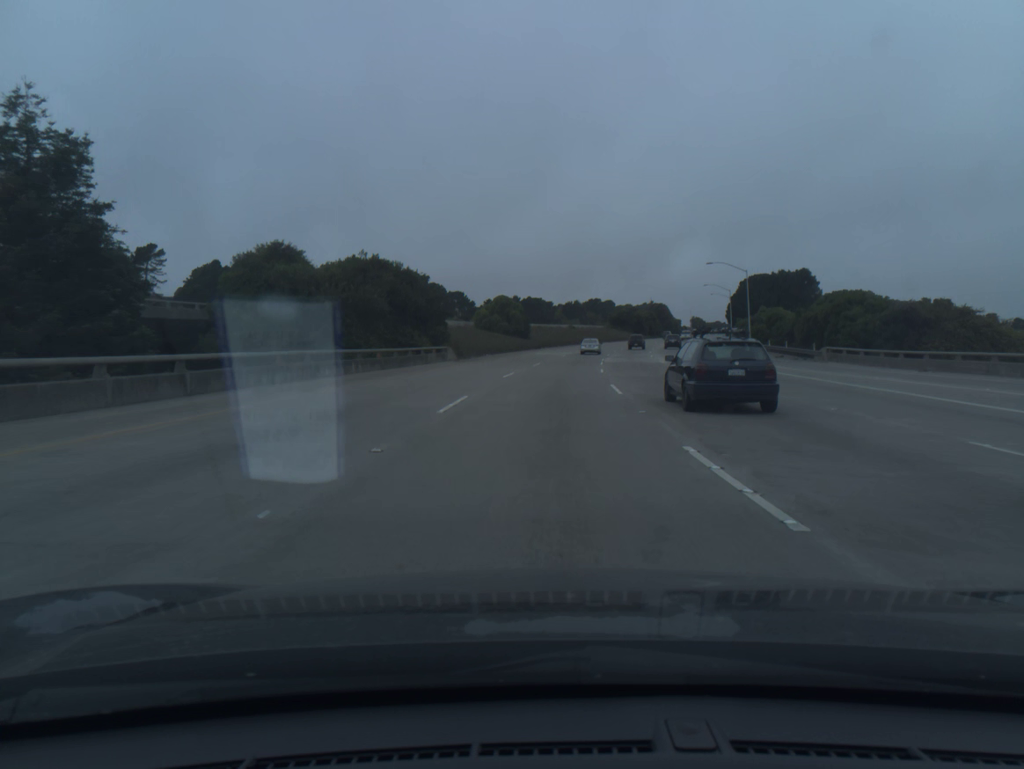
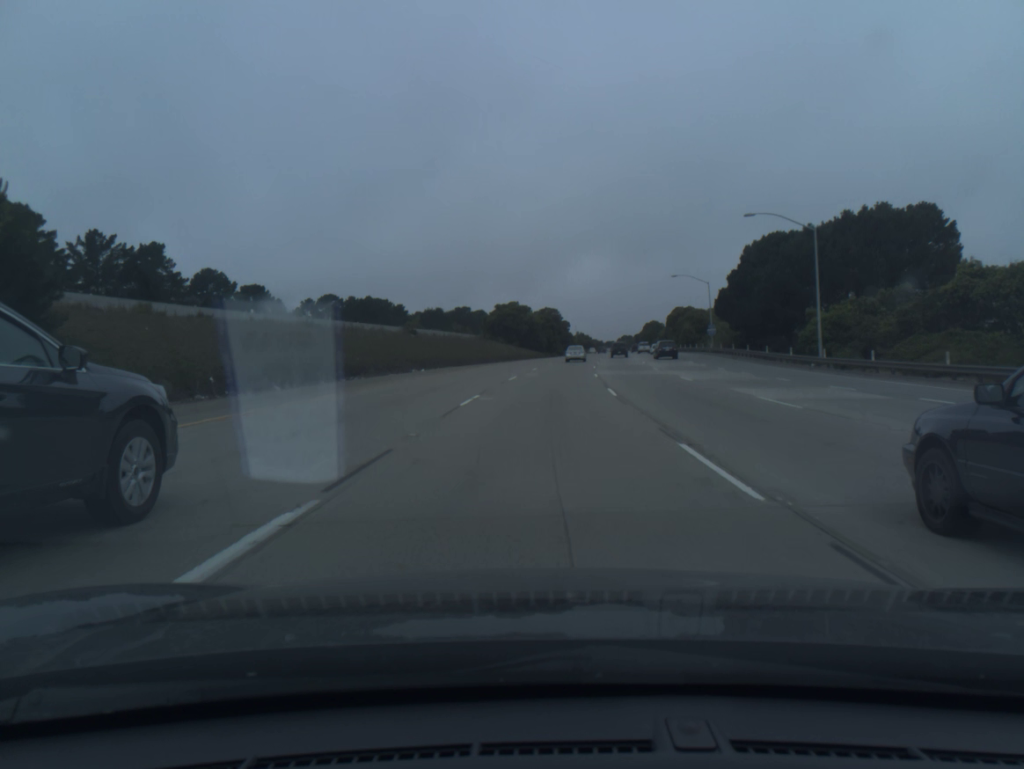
(+7.4, +91.1) m; +10°
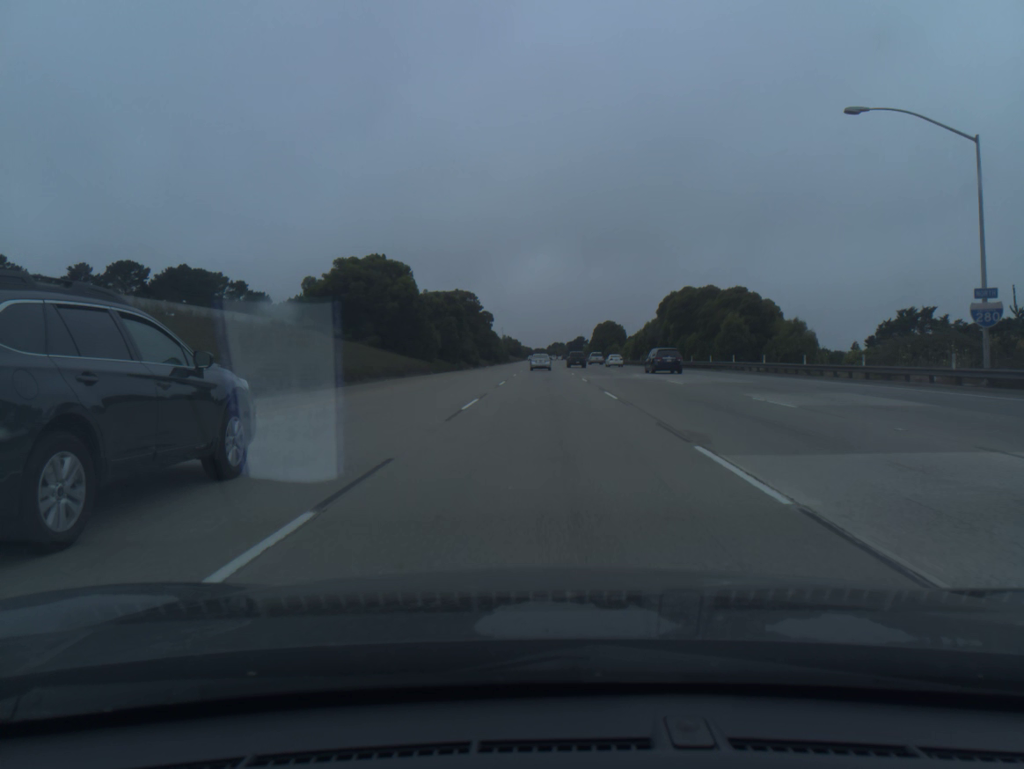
(+3.7, +72.9) m; +5°
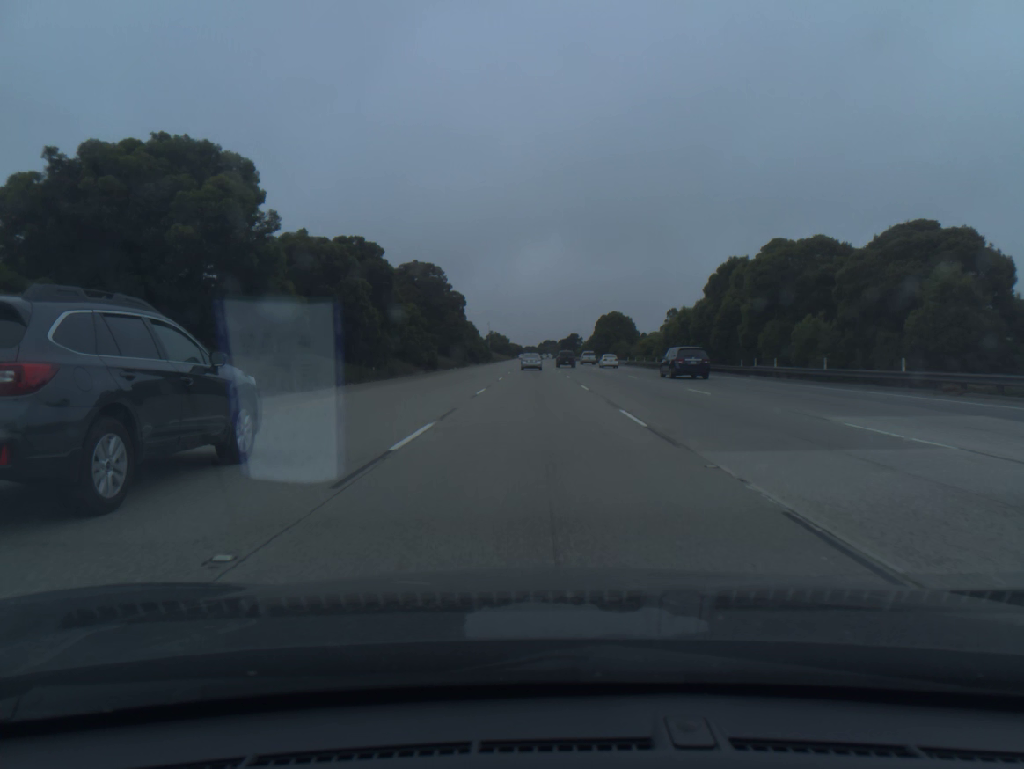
(+0.3, +36.3) m; +1°
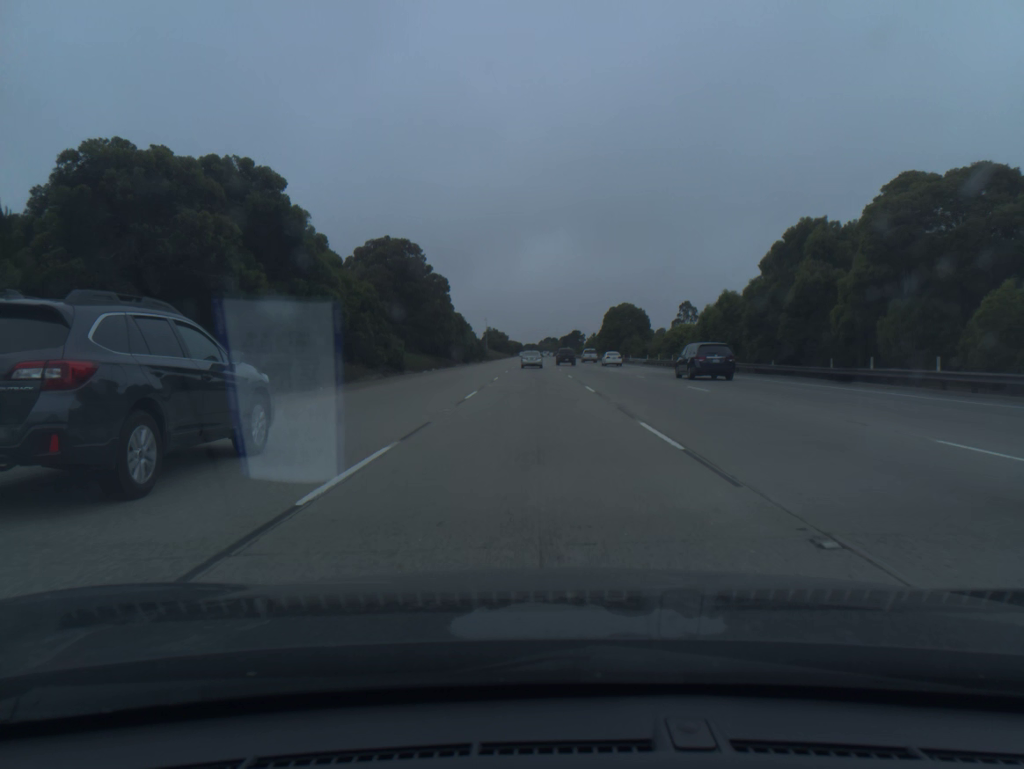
(0.0, +18.1) m; 0°
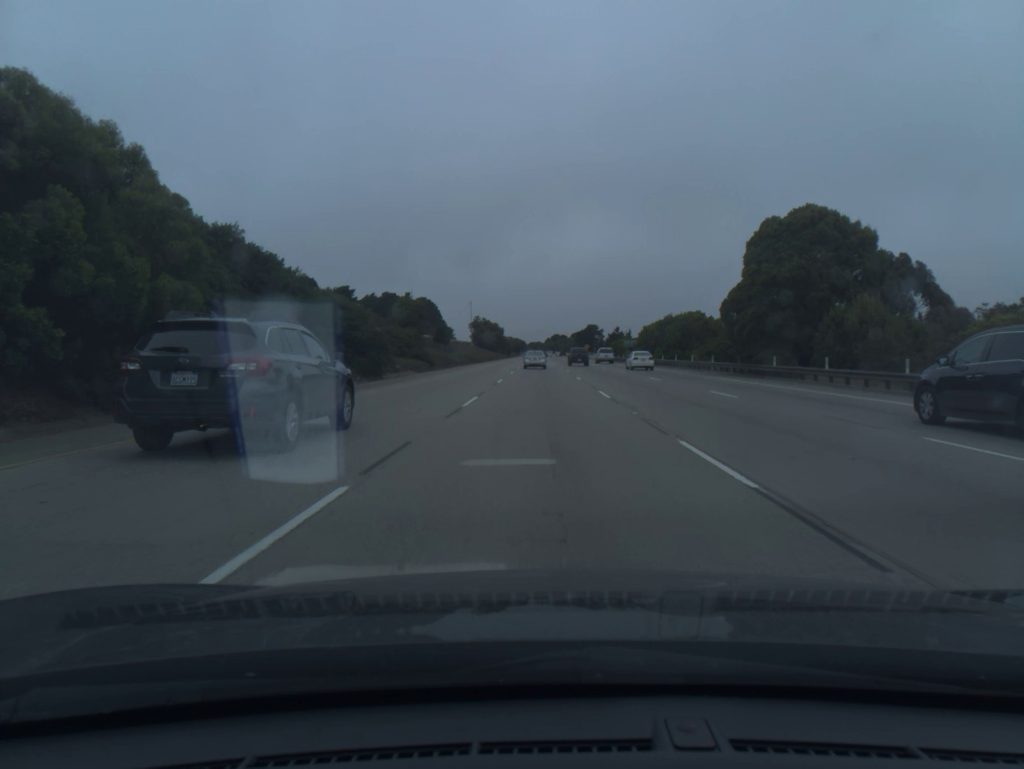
(-0.5, +90.4) m; 0°
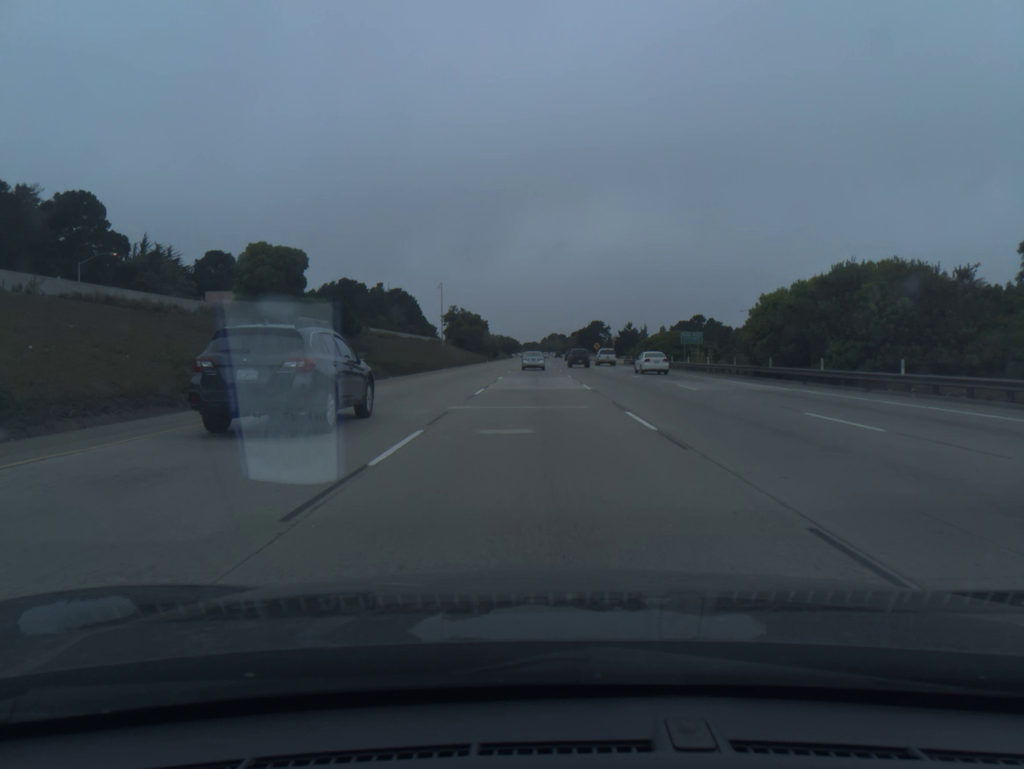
(+0.2, +53.5) m; 0°
